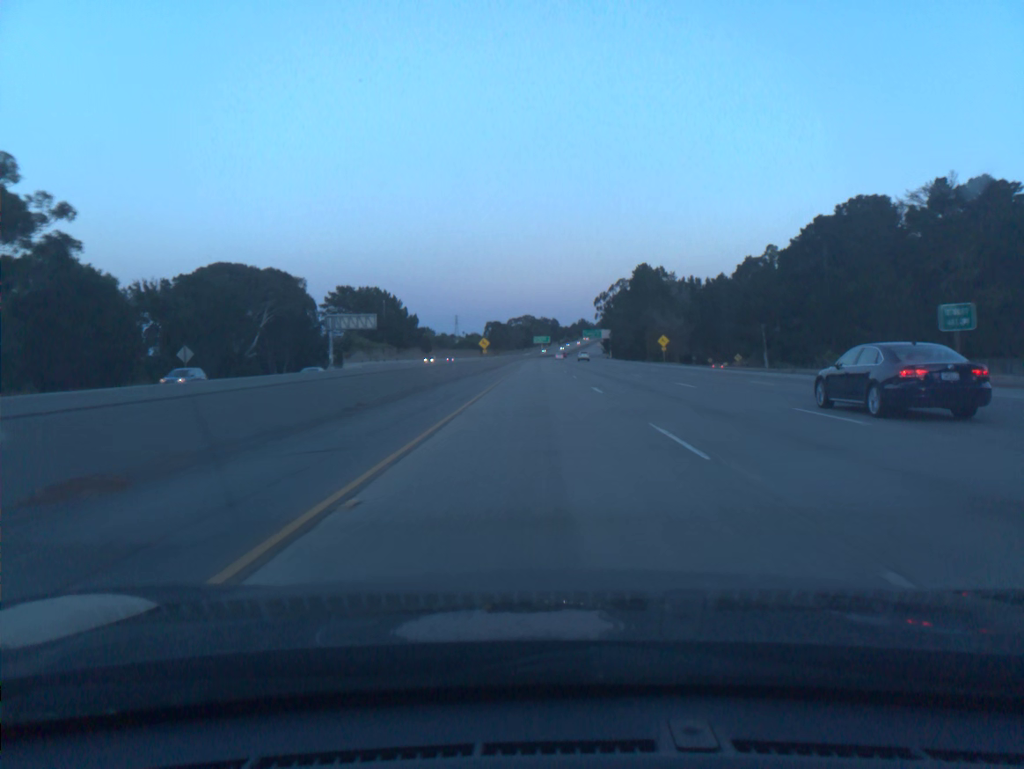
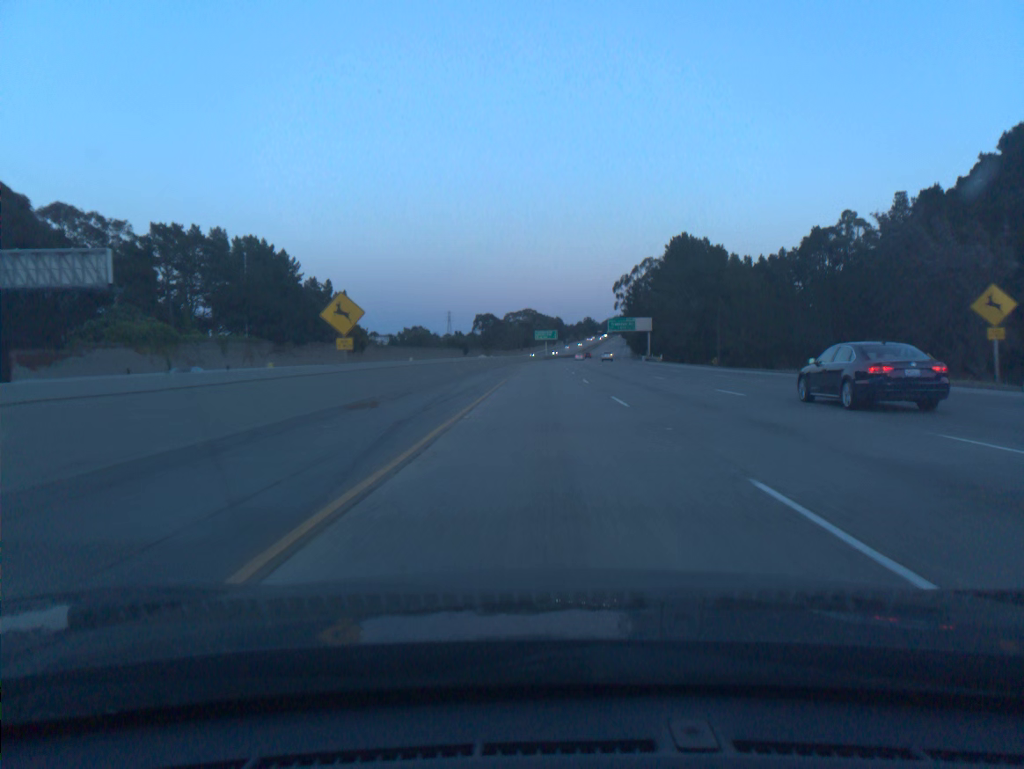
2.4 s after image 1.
(-0.2, +79.2) m; 0°
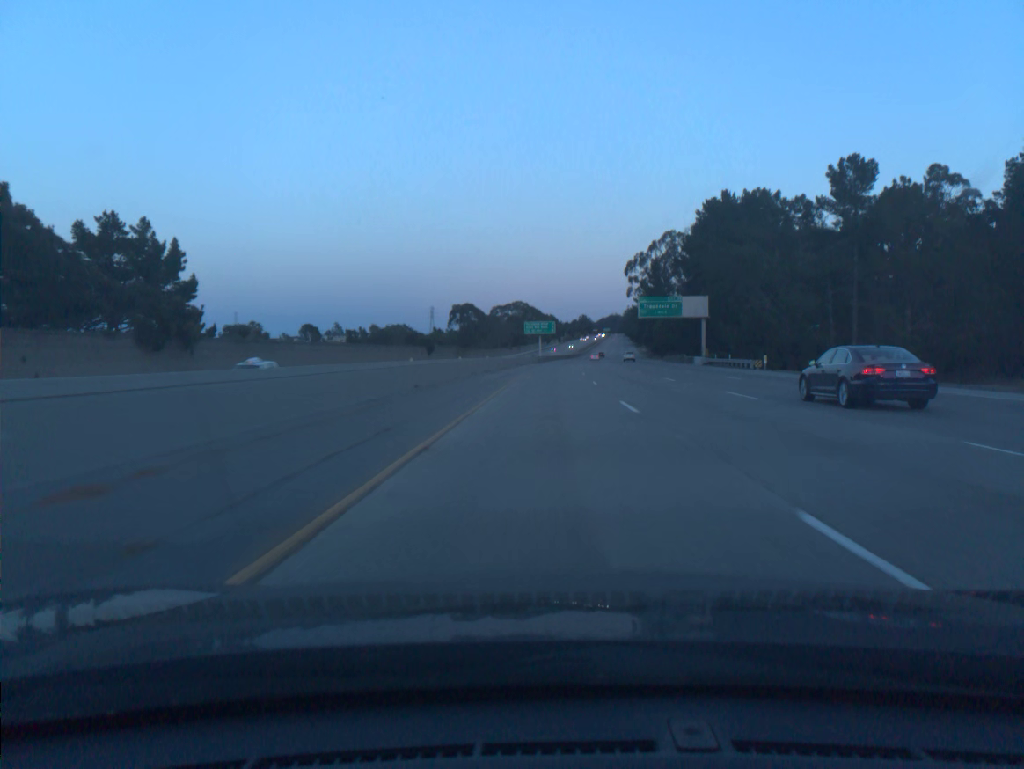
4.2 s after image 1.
(+0.2, +59.2) m; 0°
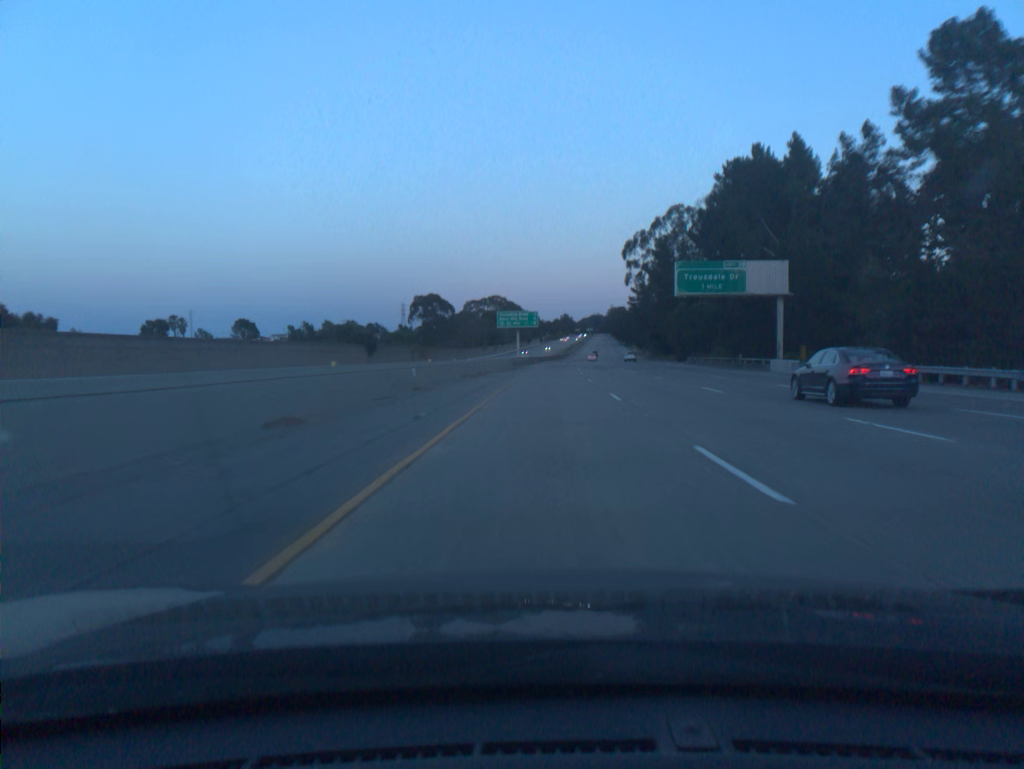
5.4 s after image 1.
(+0.4, +39.4) m; +1°
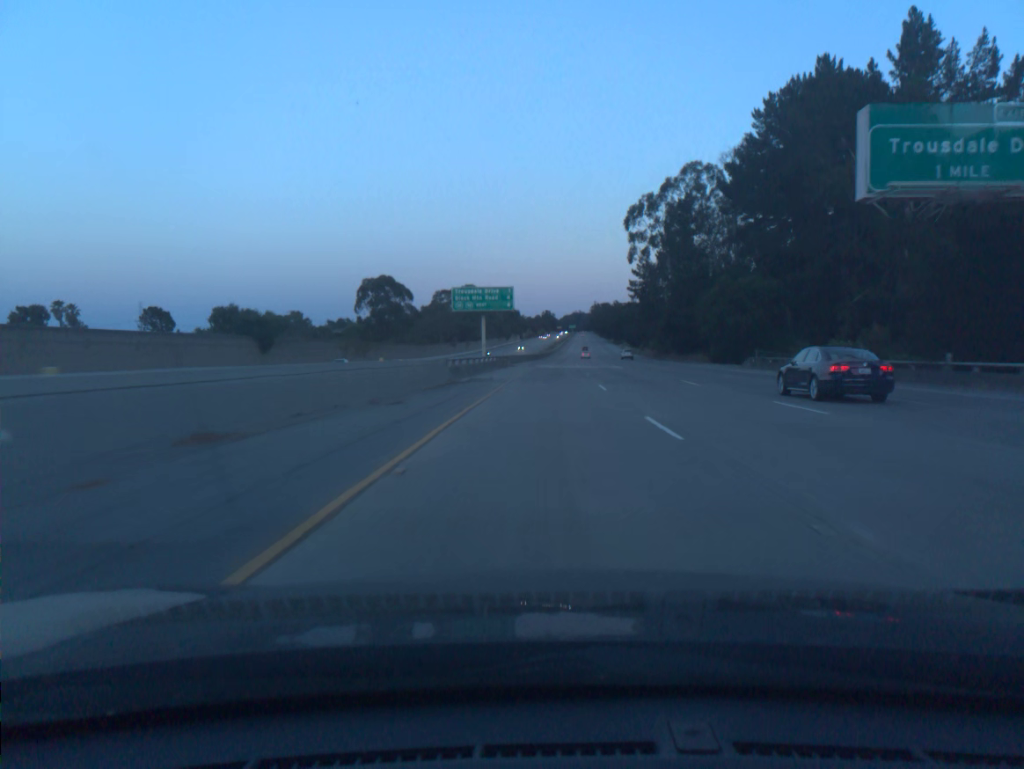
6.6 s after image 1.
(+0.5, +39.3) m; +1°
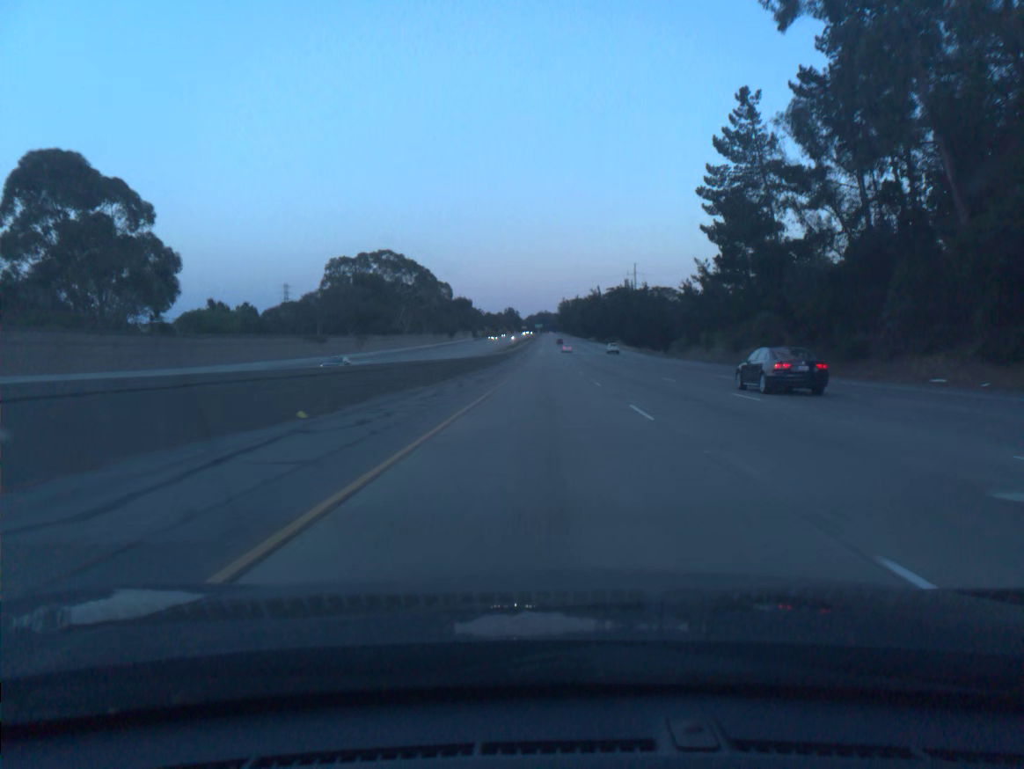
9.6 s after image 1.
(+2.5, +98.1) m; +3°
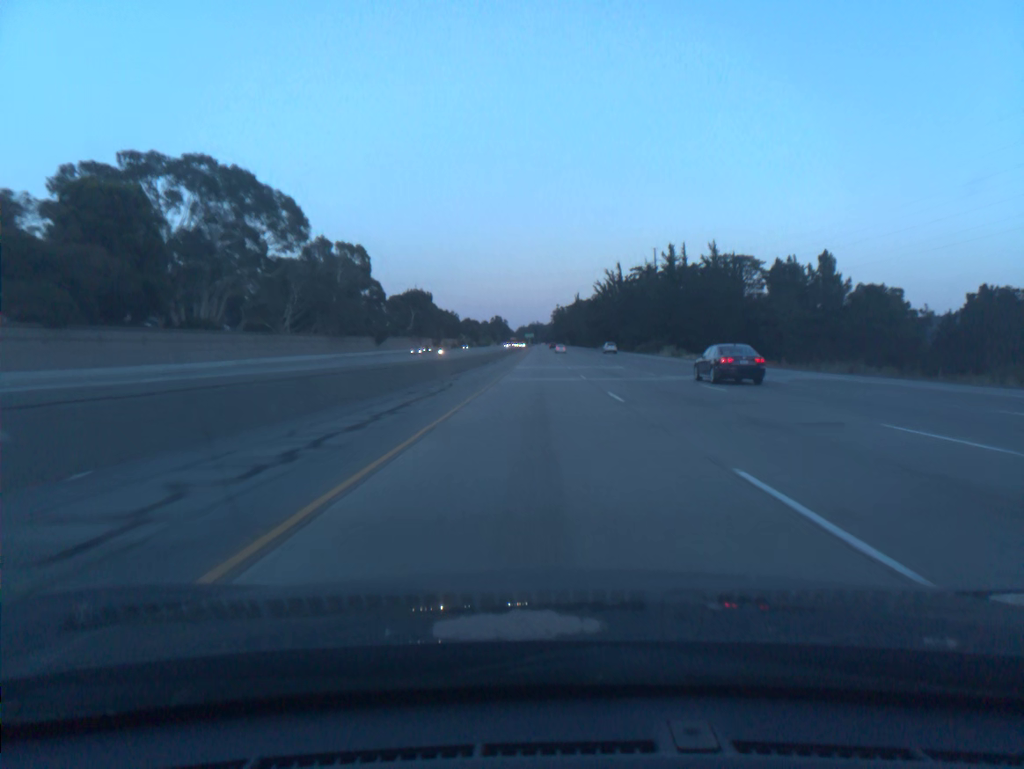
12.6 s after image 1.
(+1.0, +98.1) m; +1°
